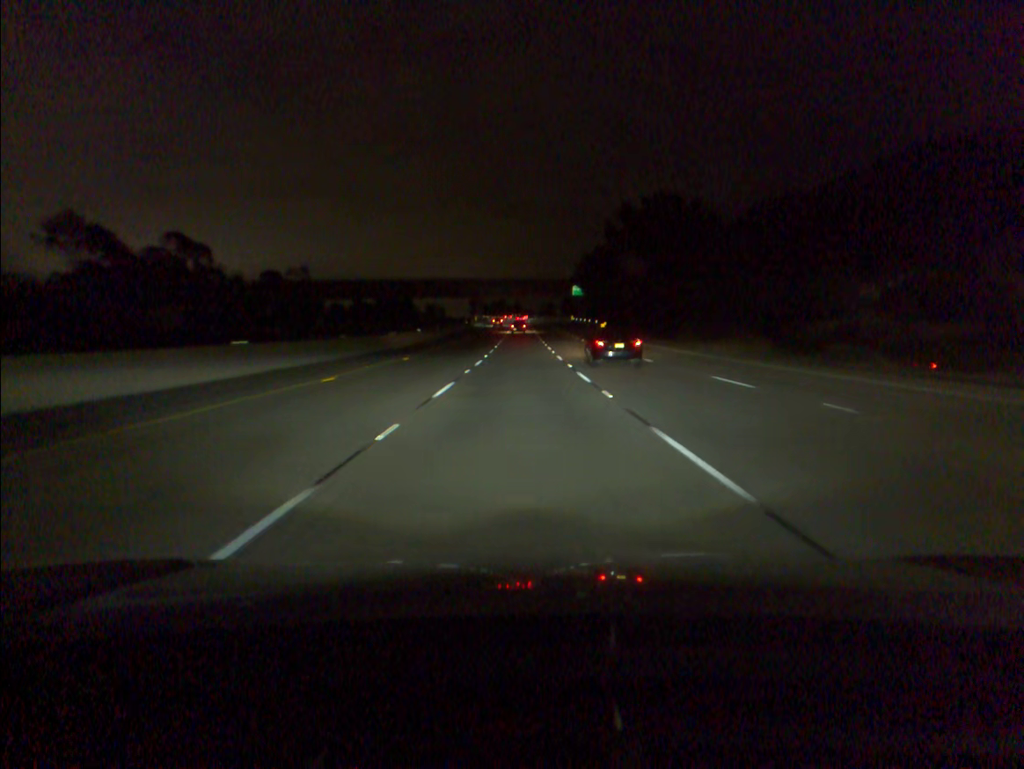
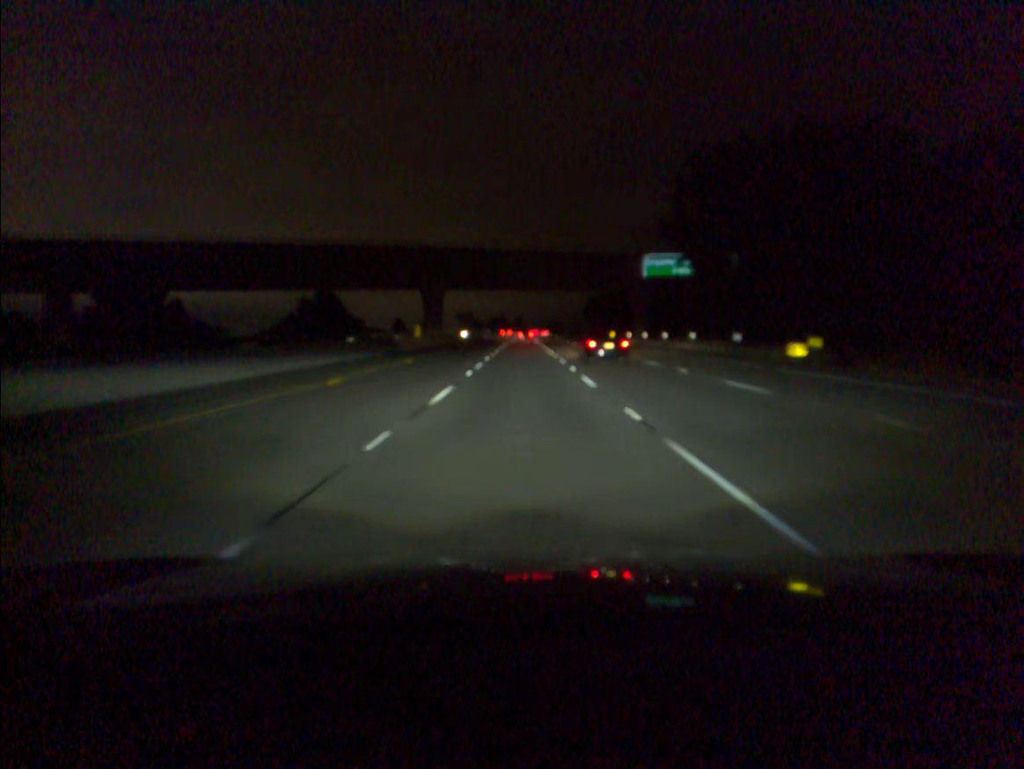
(0.0, +87.0) m; 0°
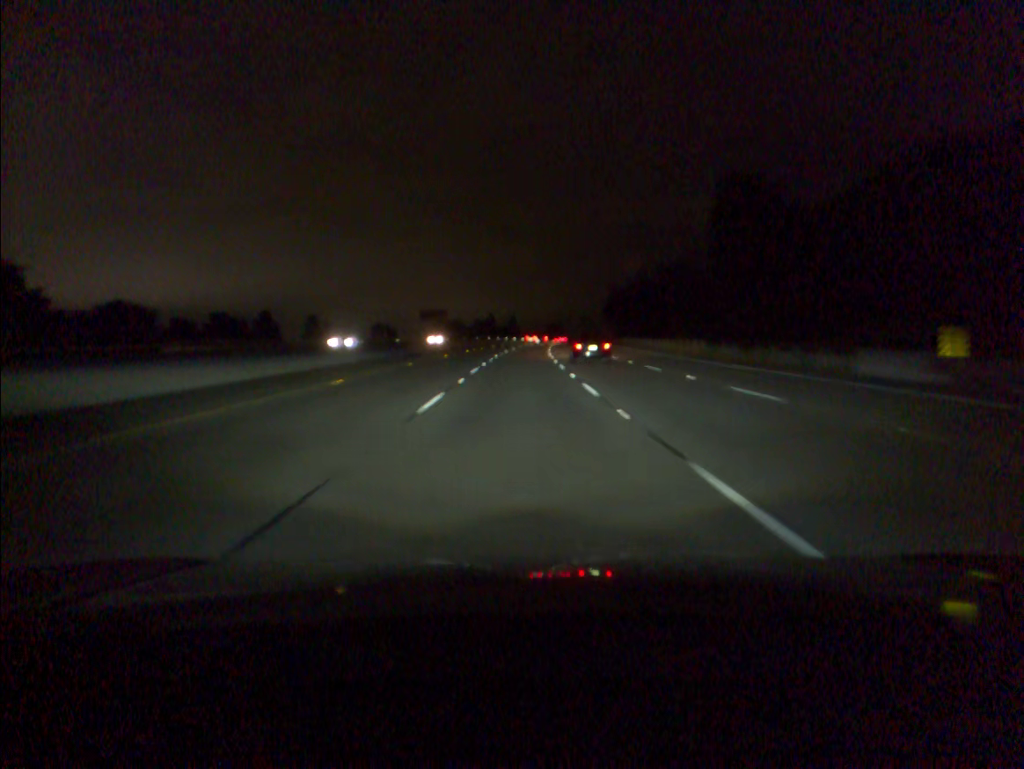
(+0.2, +86.6) m; +1°
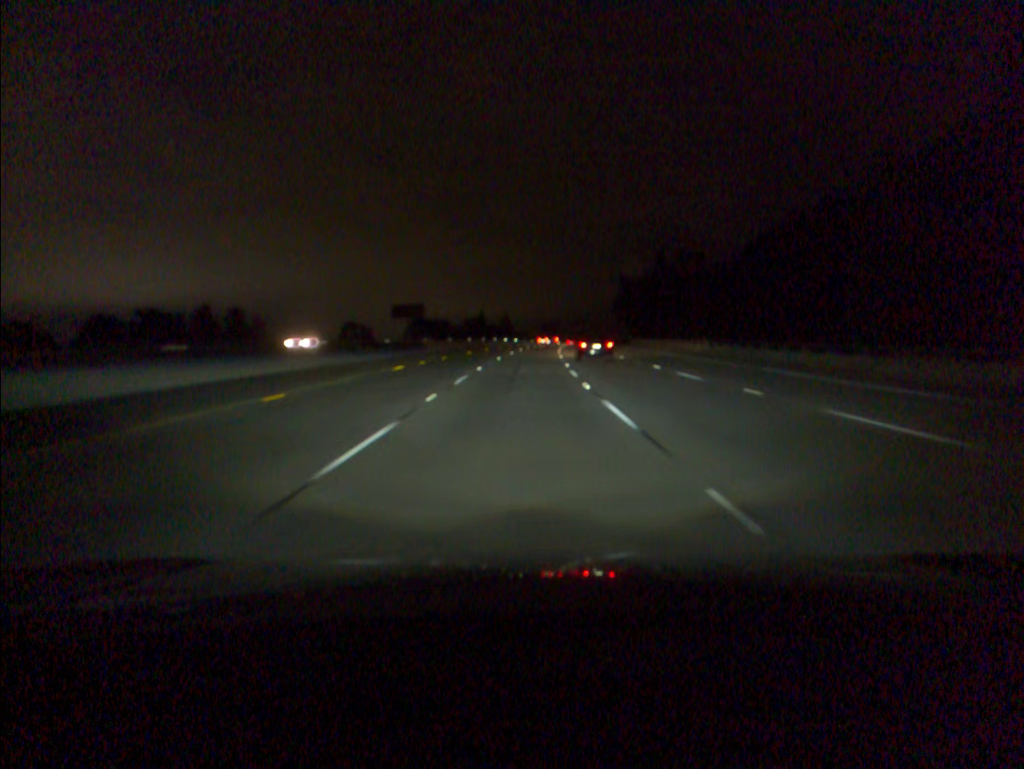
(+0.1, +34.9) m; 0°
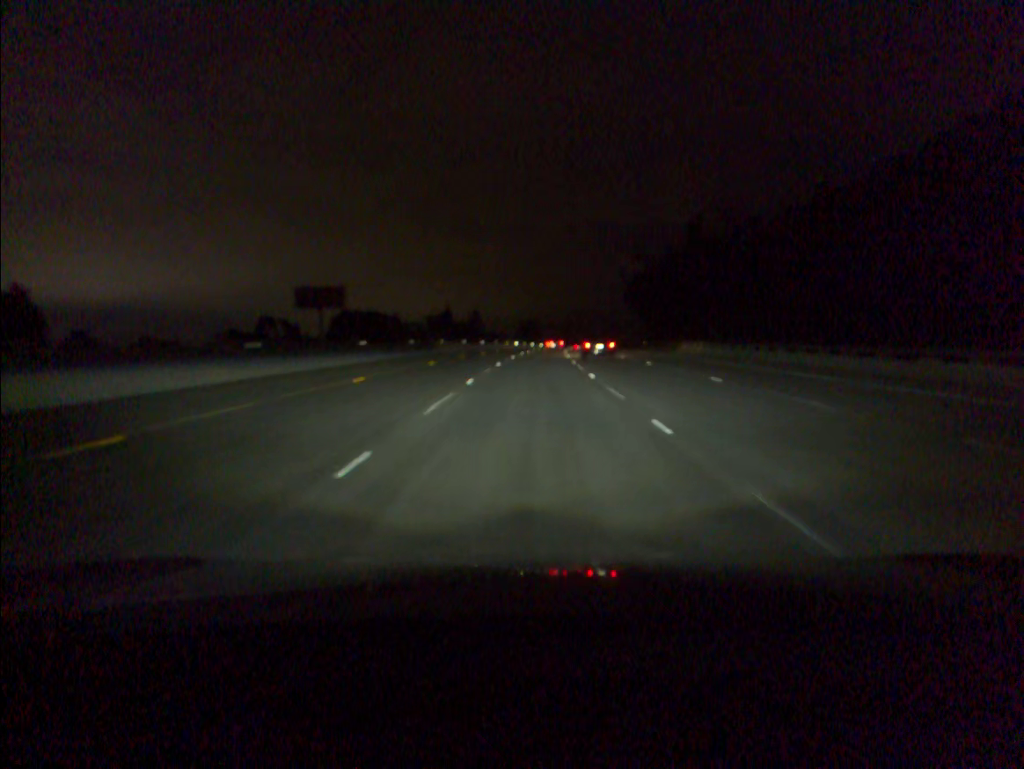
(+0.7, +52.8) m; +2°
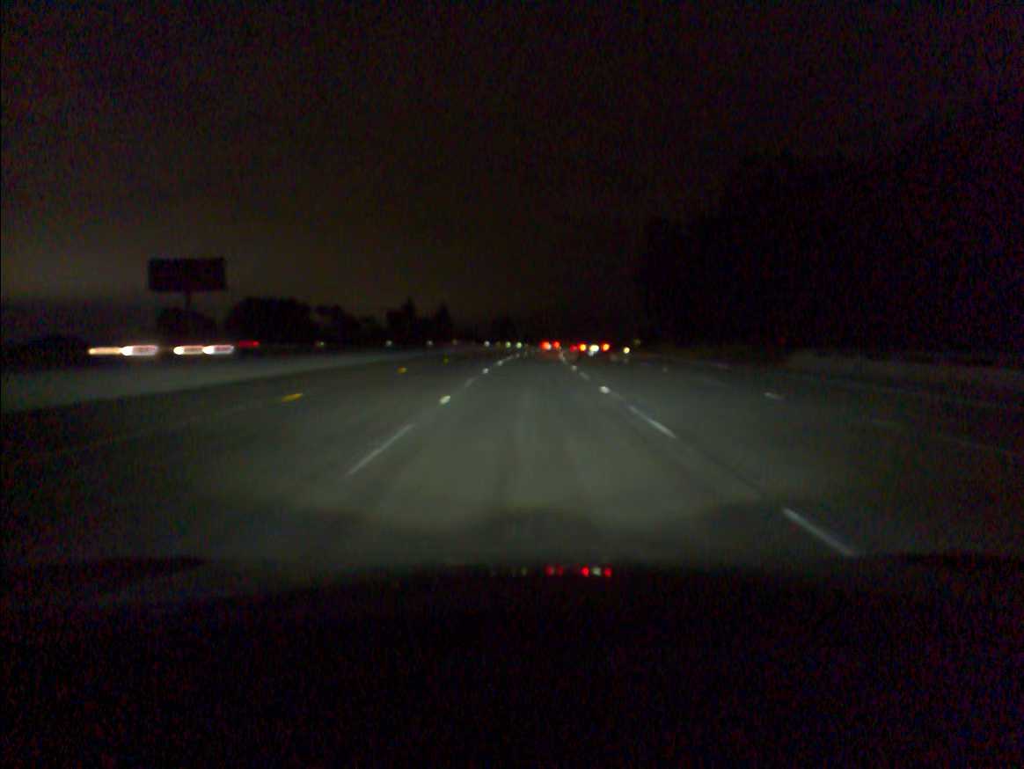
(+0.5, +35.2) m; +2°
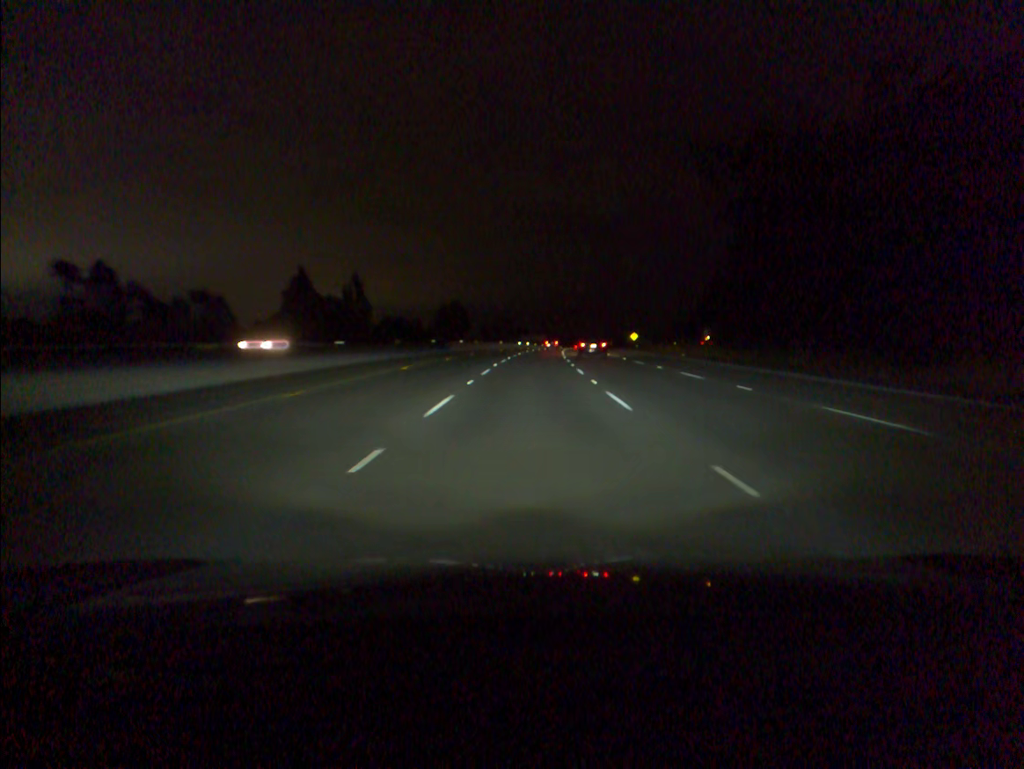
(+1.6, +70.6) m; +3°
